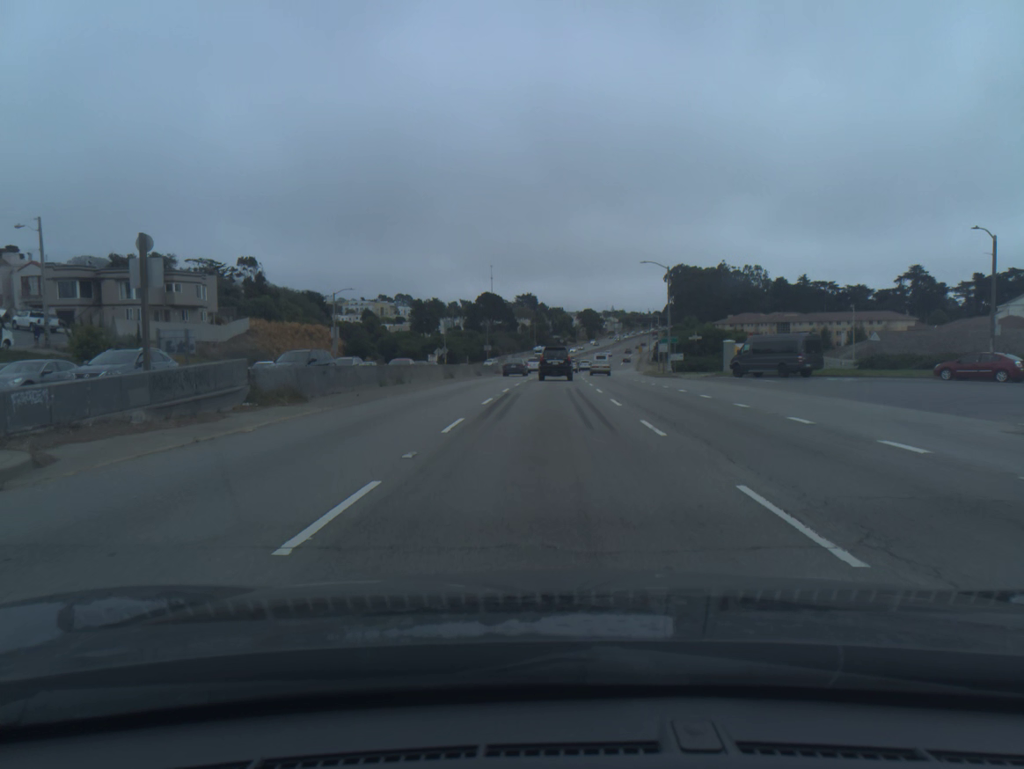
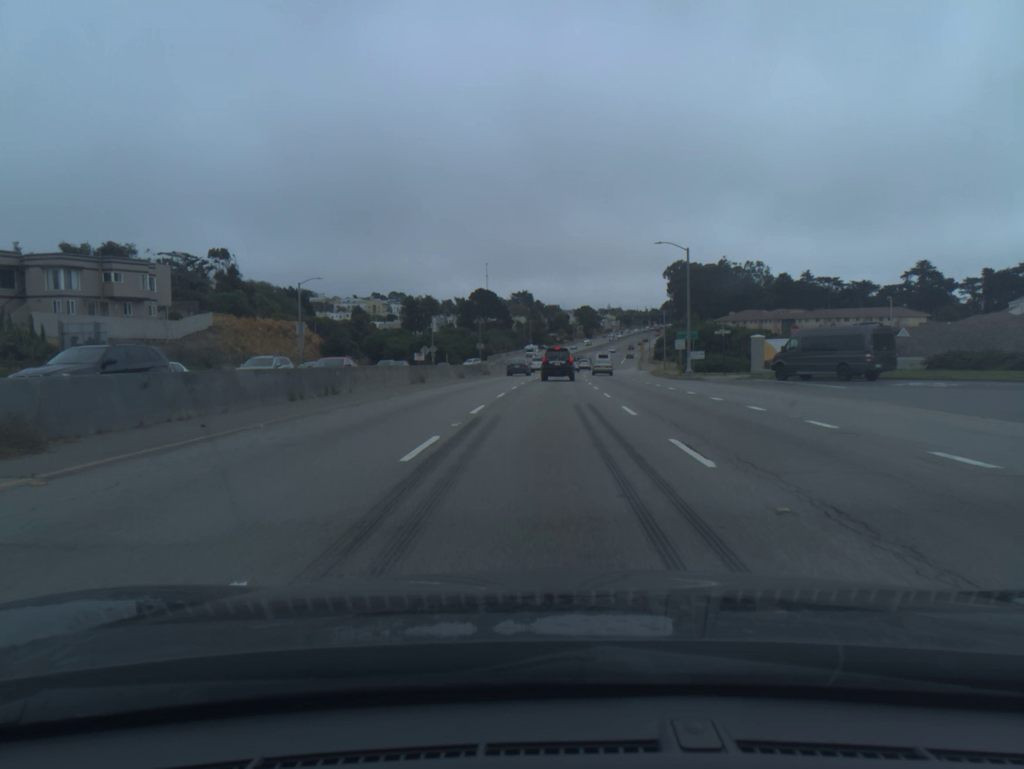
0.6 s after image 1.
(0.0, +10.7) m; 0°
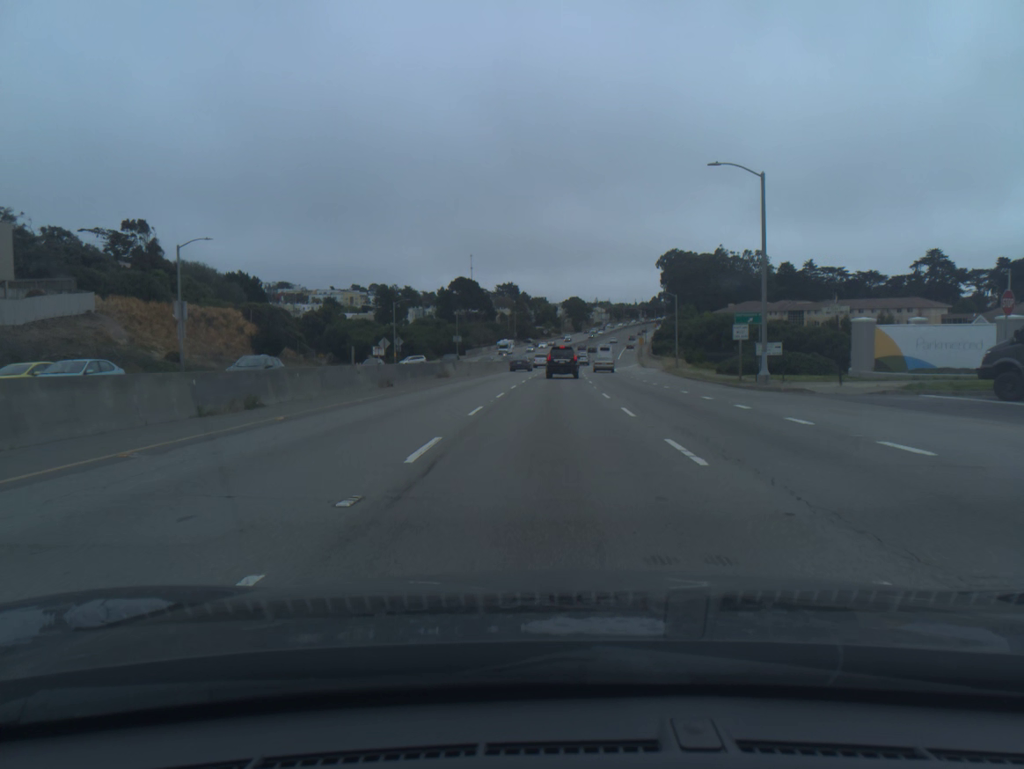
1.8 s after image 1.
(+0.2, +21.9) m; +1°
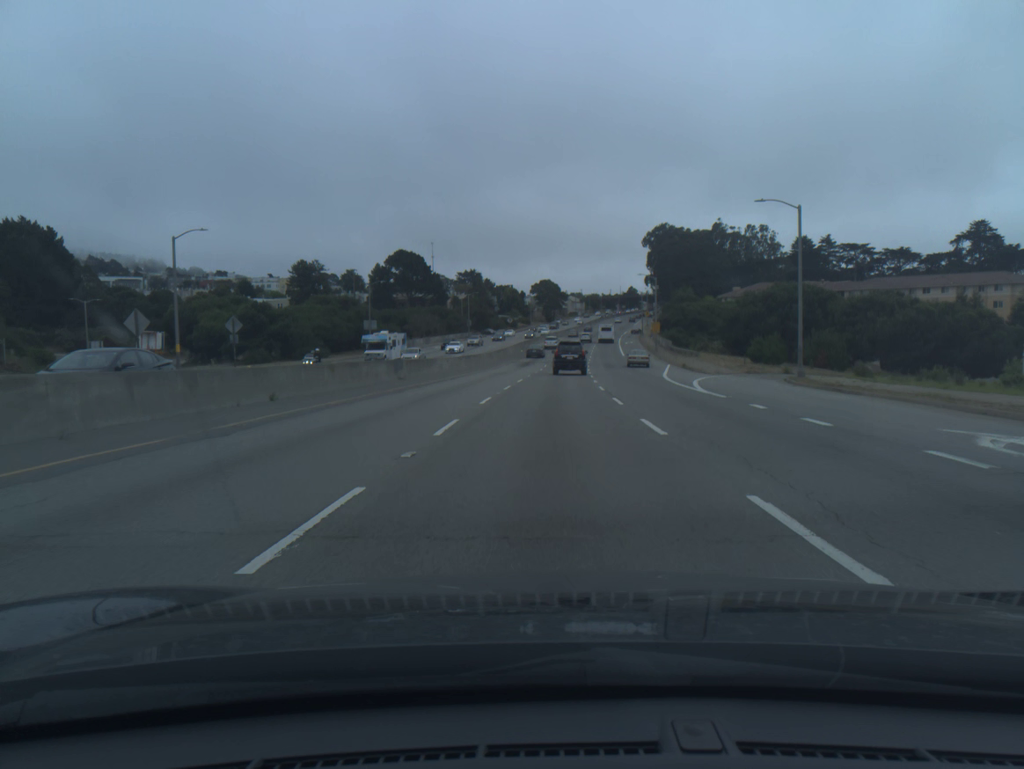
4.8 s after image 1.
(+1.2, +56.5) m; +2°
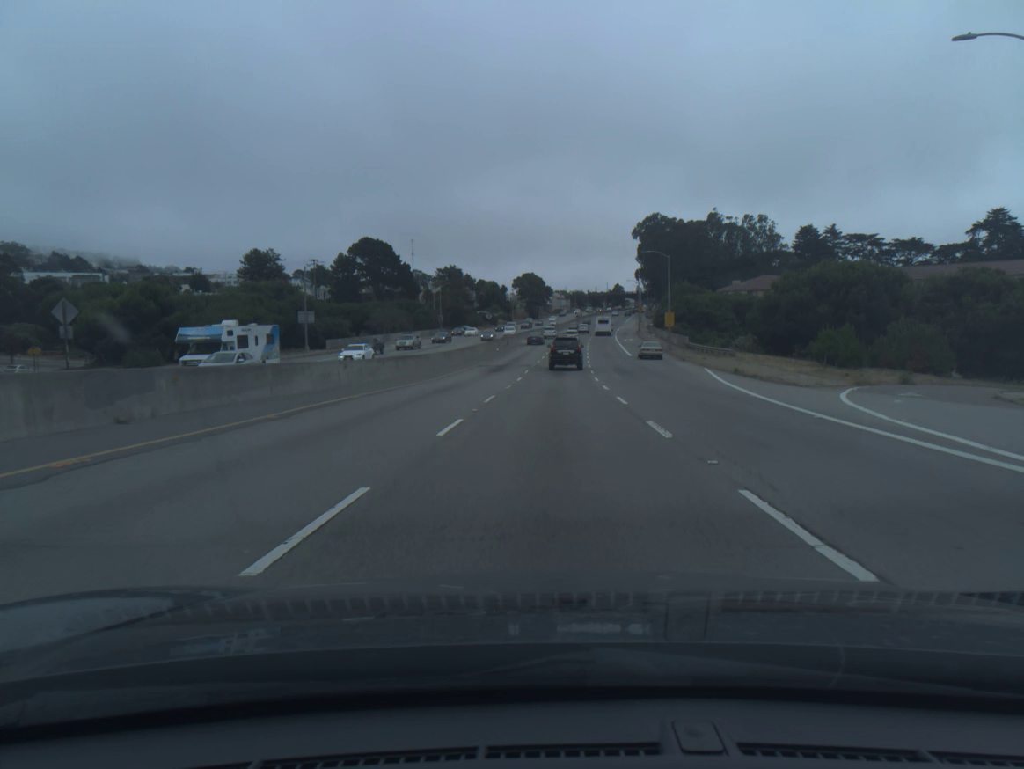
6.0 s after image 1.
(+0.2, +22.4) m; +1°
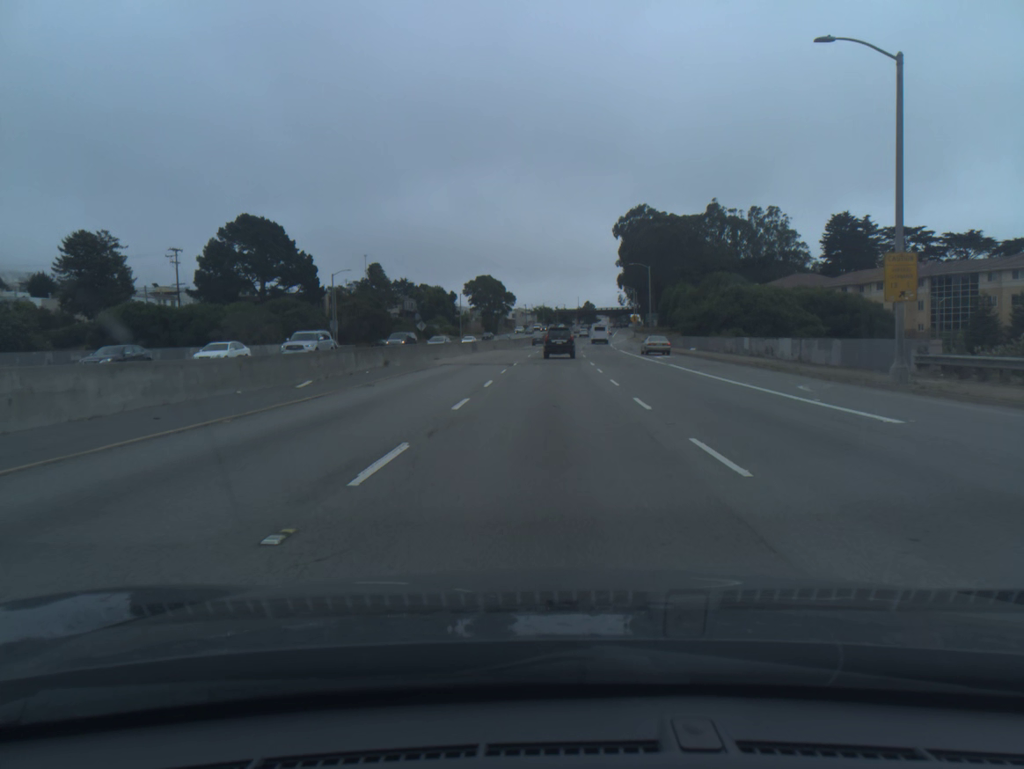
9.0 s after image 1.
(+1.3, +55.8) m; +2°
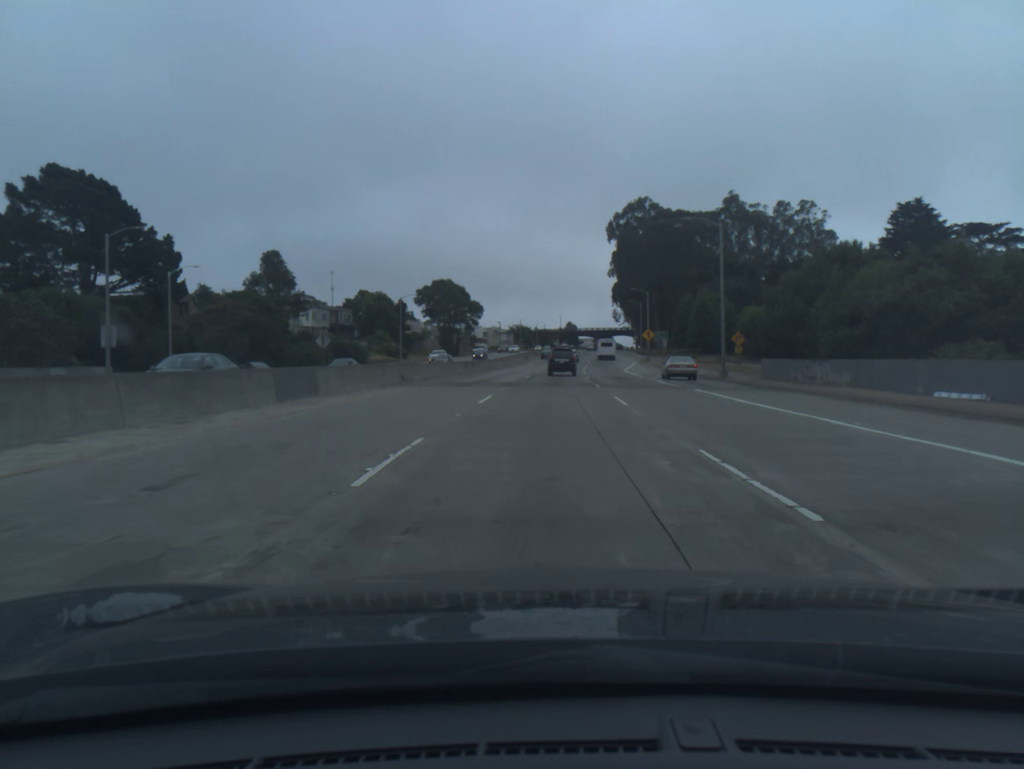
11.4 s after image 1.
(+0.6, +45.3) m; +2°
